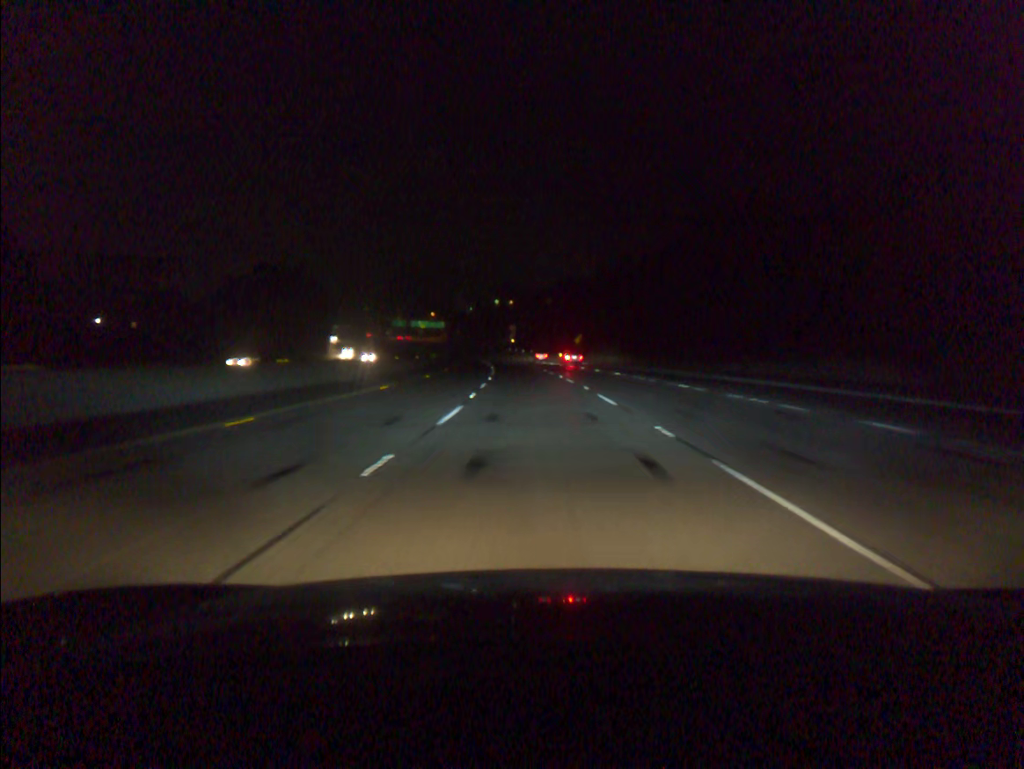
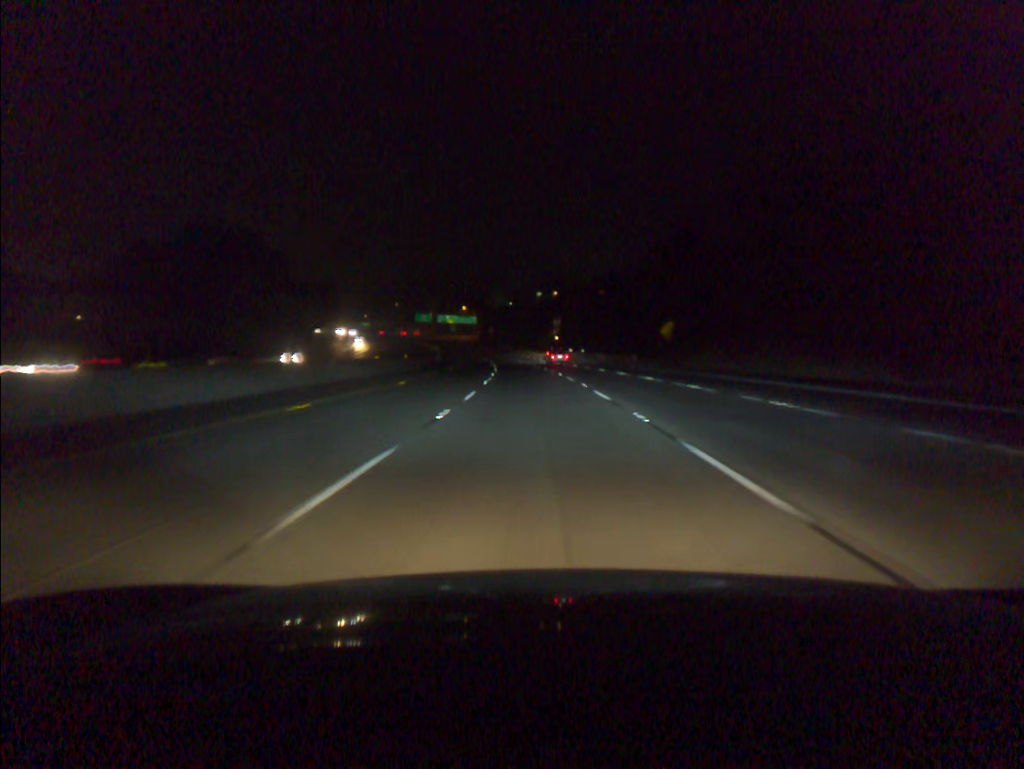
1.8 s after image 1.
(-1.6, +54.8) m; -3°
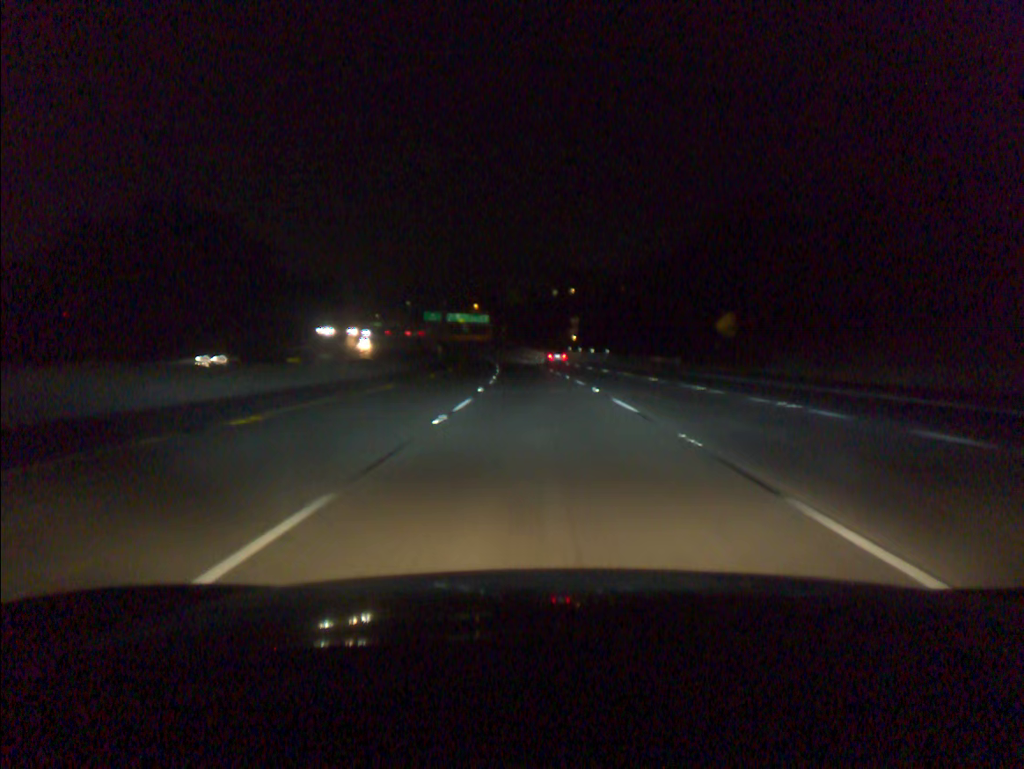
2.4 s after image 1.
(-0.2, +18.3) m; -1°
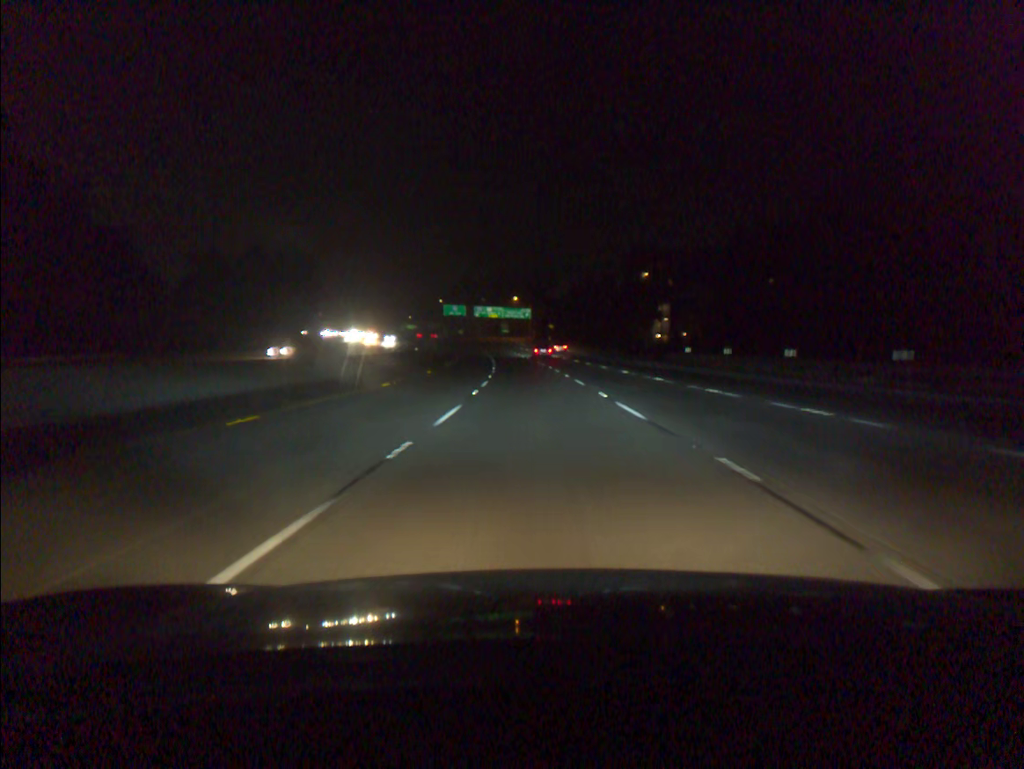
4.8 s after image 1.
(-2.4, +73.1) m; -4°
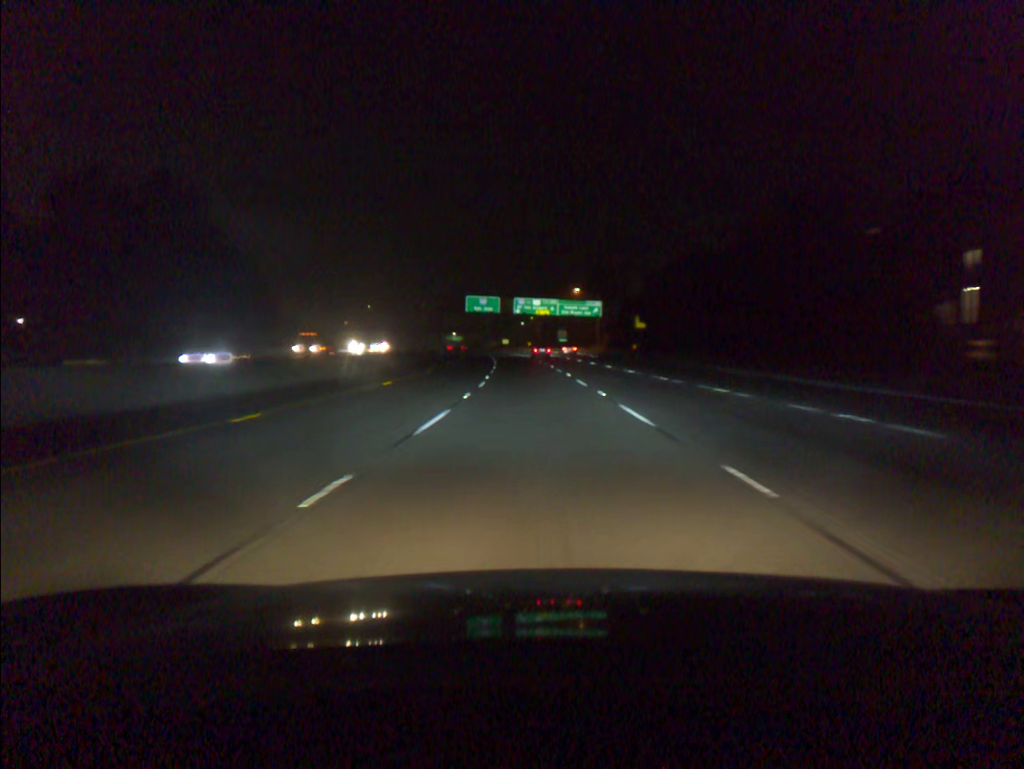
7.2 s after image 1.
(-2.6, +72.9) m; -4°
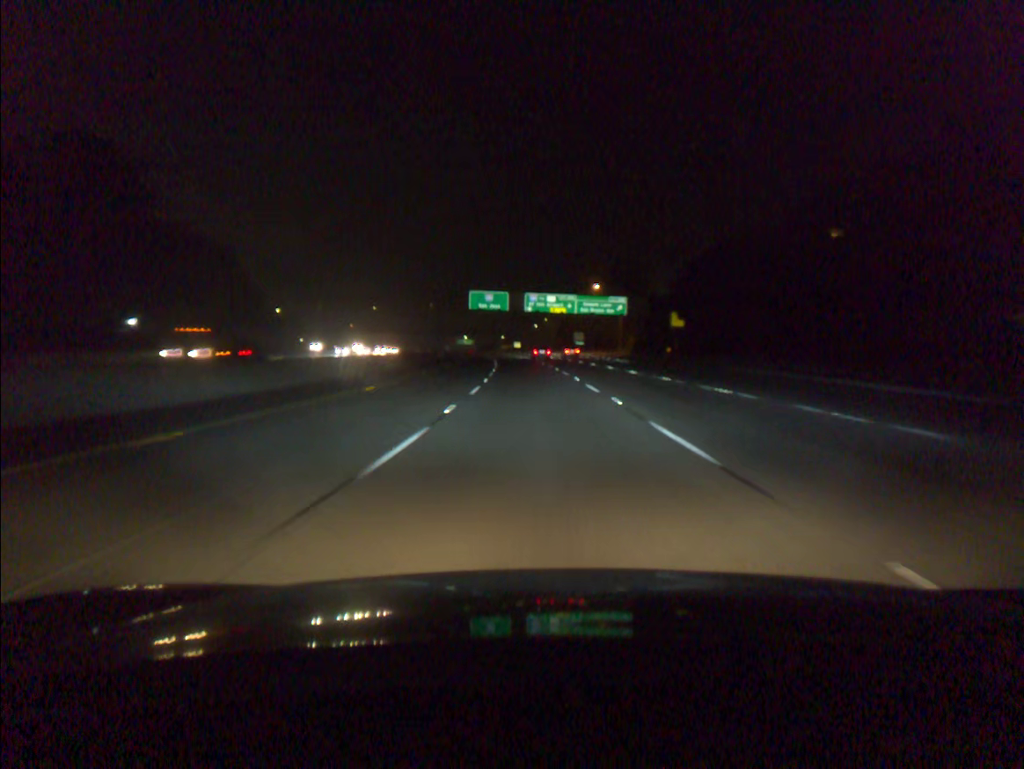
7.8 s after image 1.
(-0.2, +18.1) m; -1°
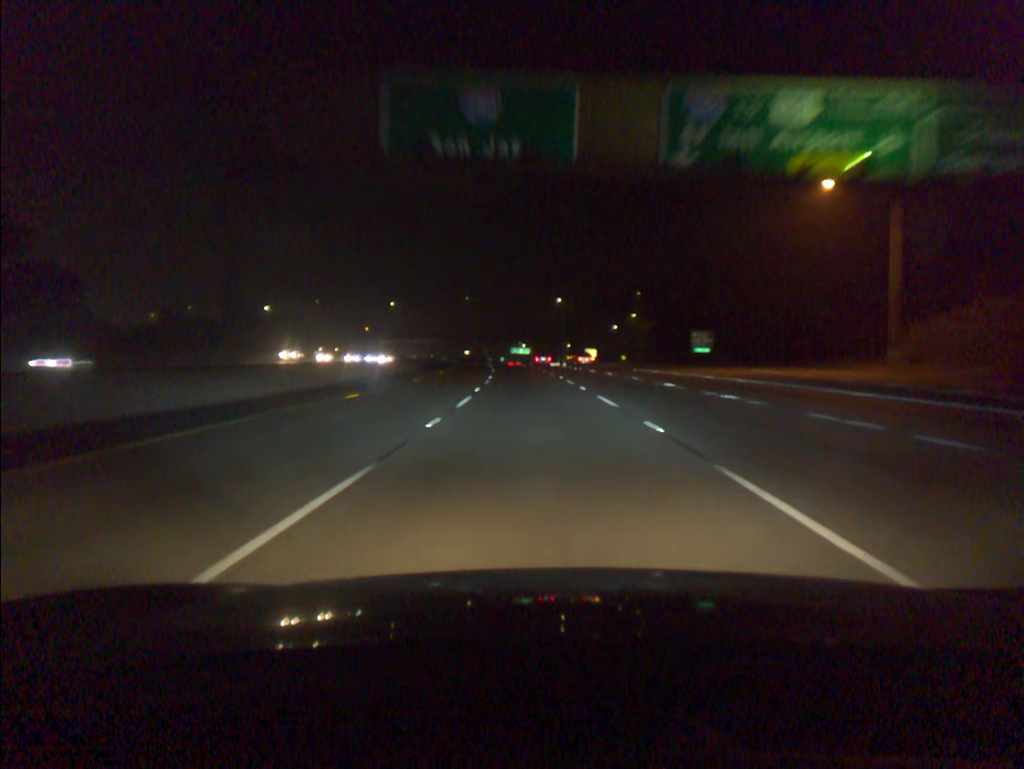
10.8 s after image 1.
(-3.8, +90.1) m; -5°
